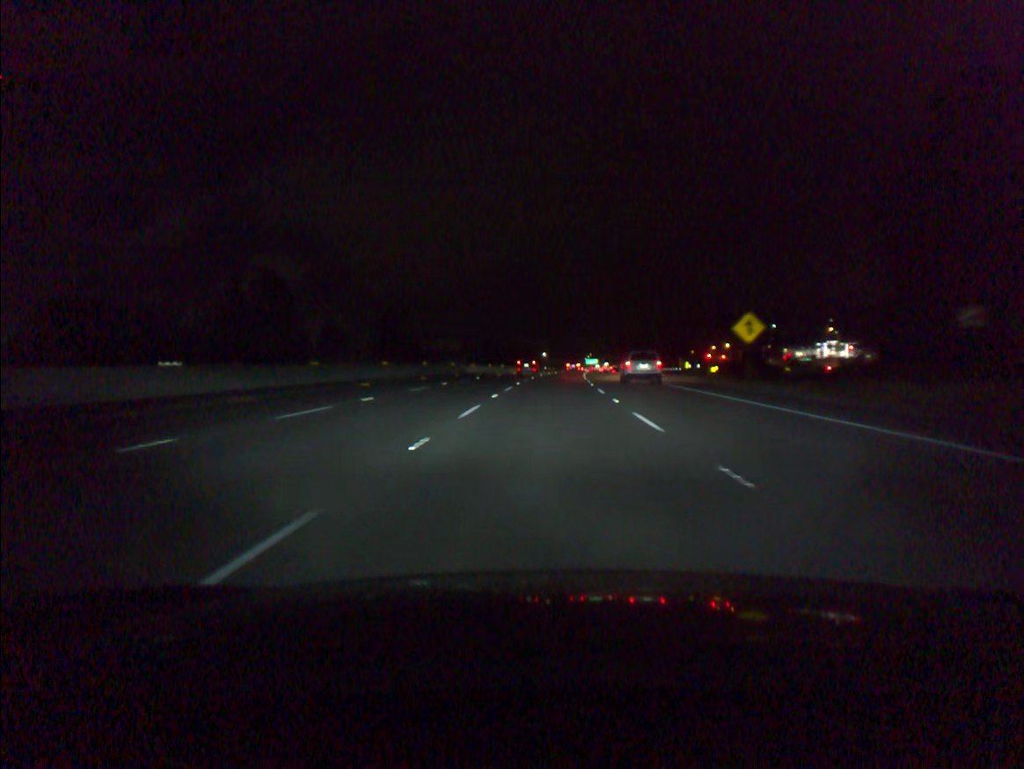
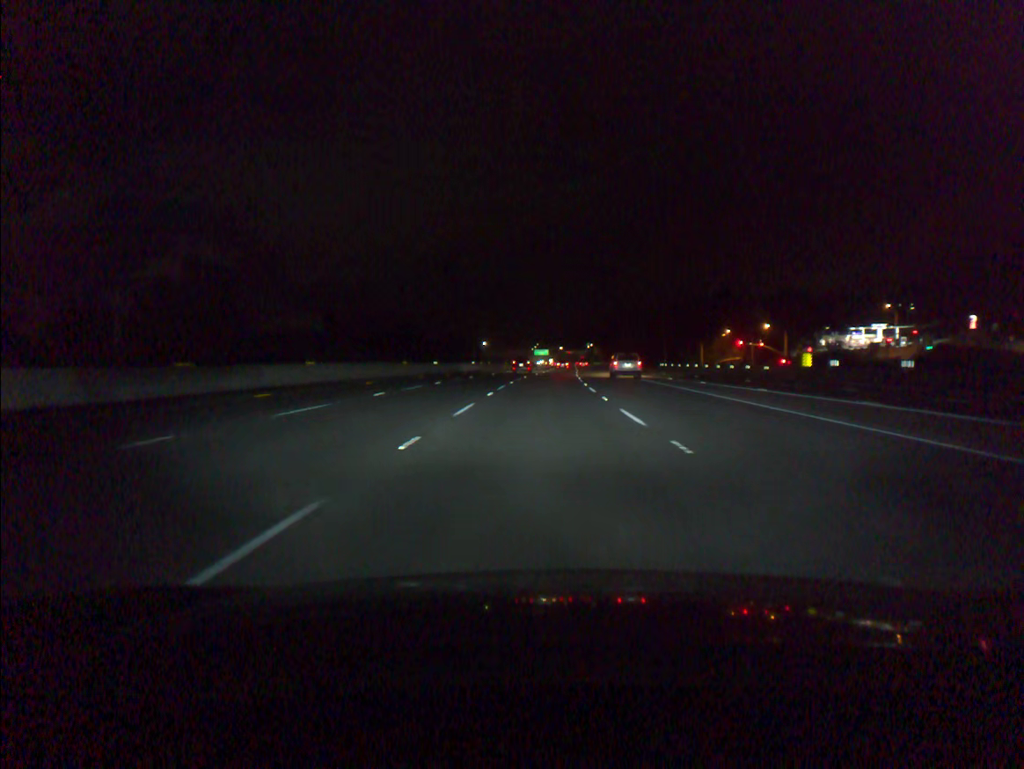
(+3.0, +84.8) m; +4°
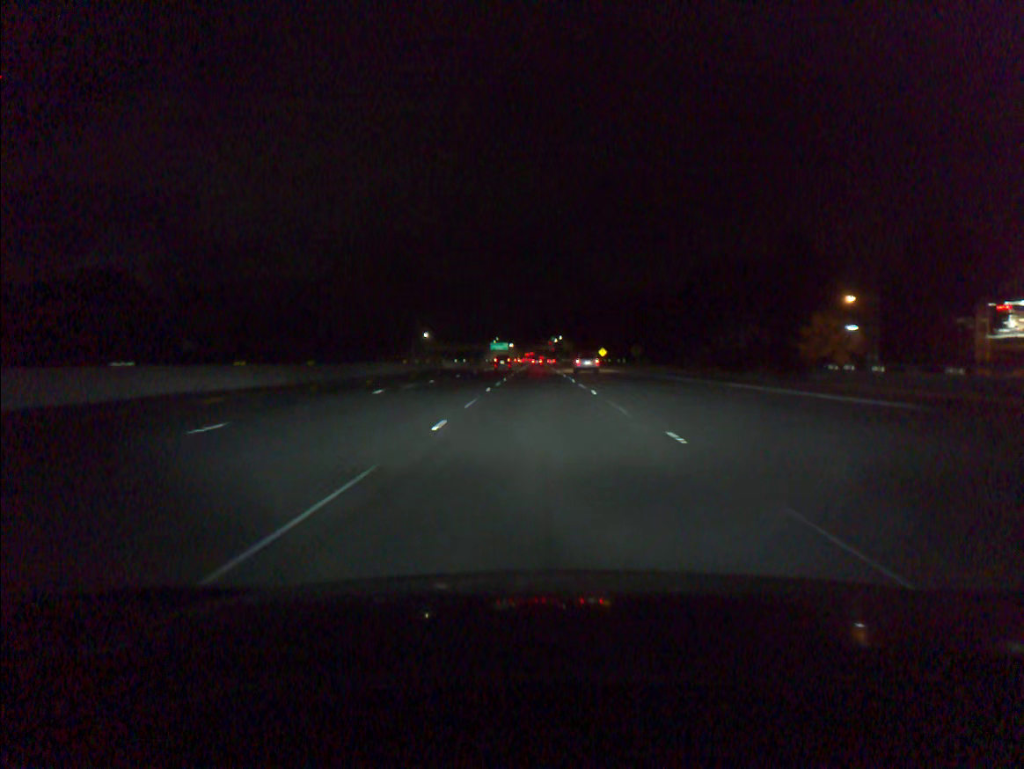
(+2.1, +84.9) m; +3°
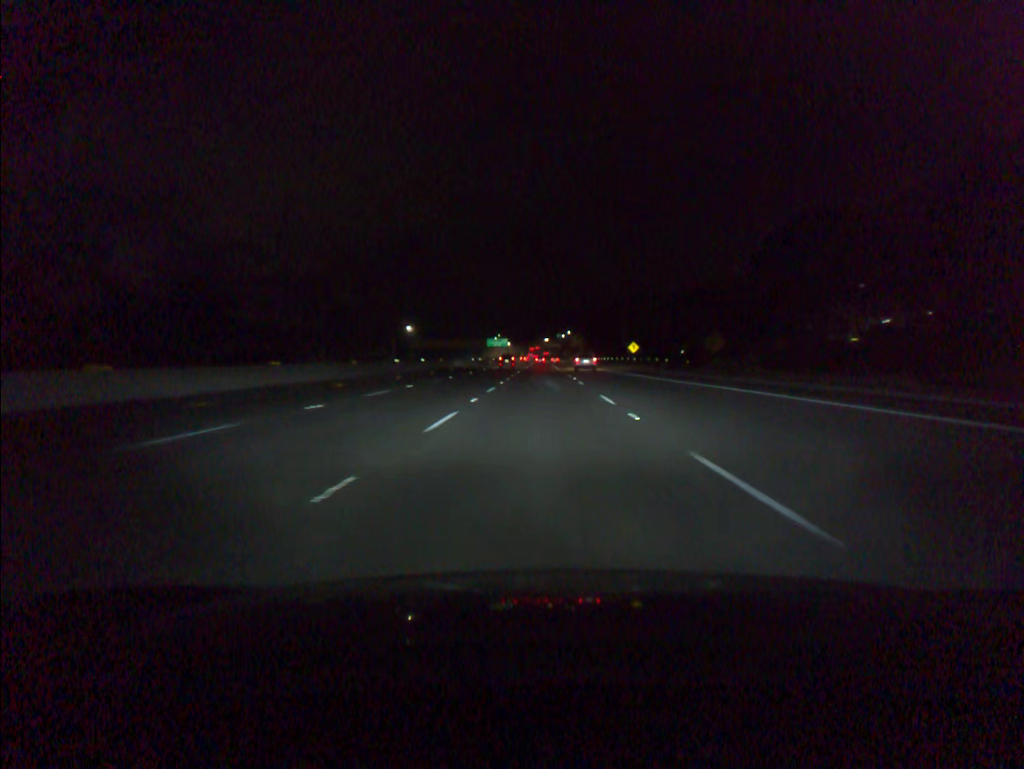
(-0.1, +50.8) m; 0°
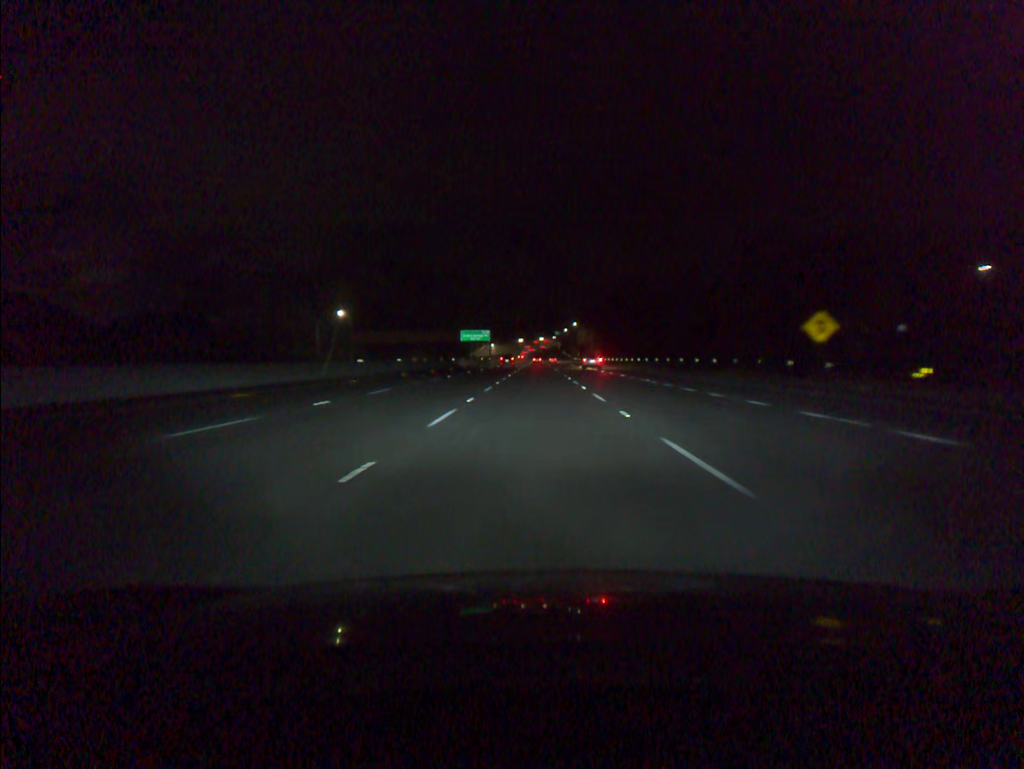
(+0.2, +84.4) m; 0°
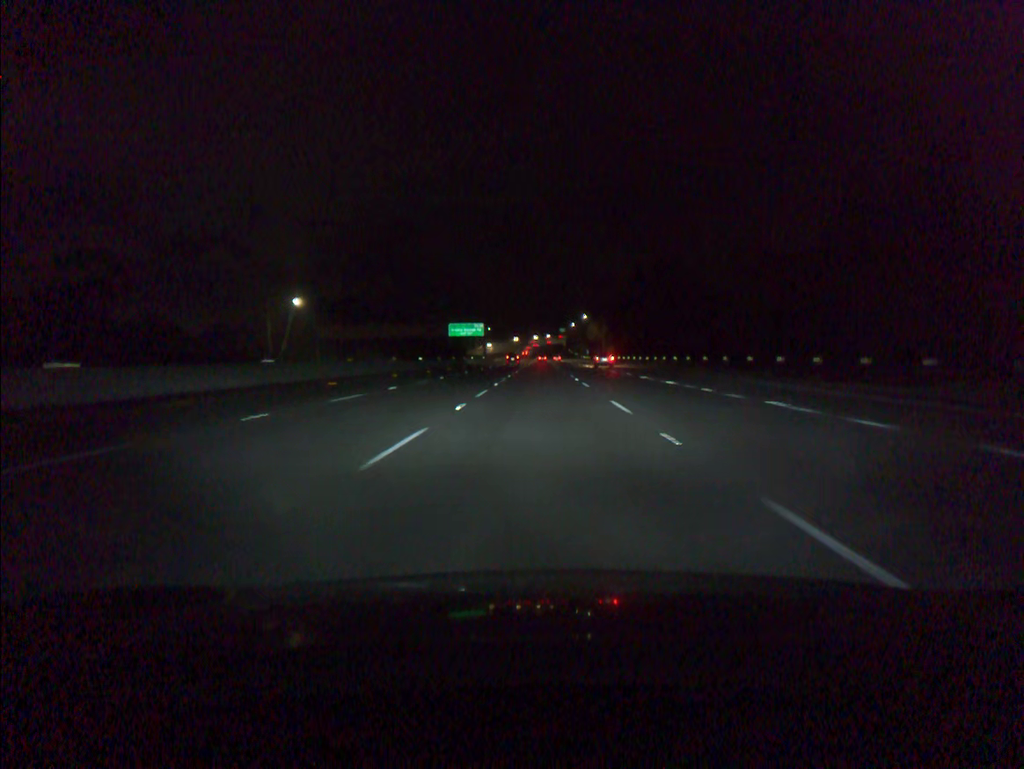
(0.0, +33.7) m; 0°
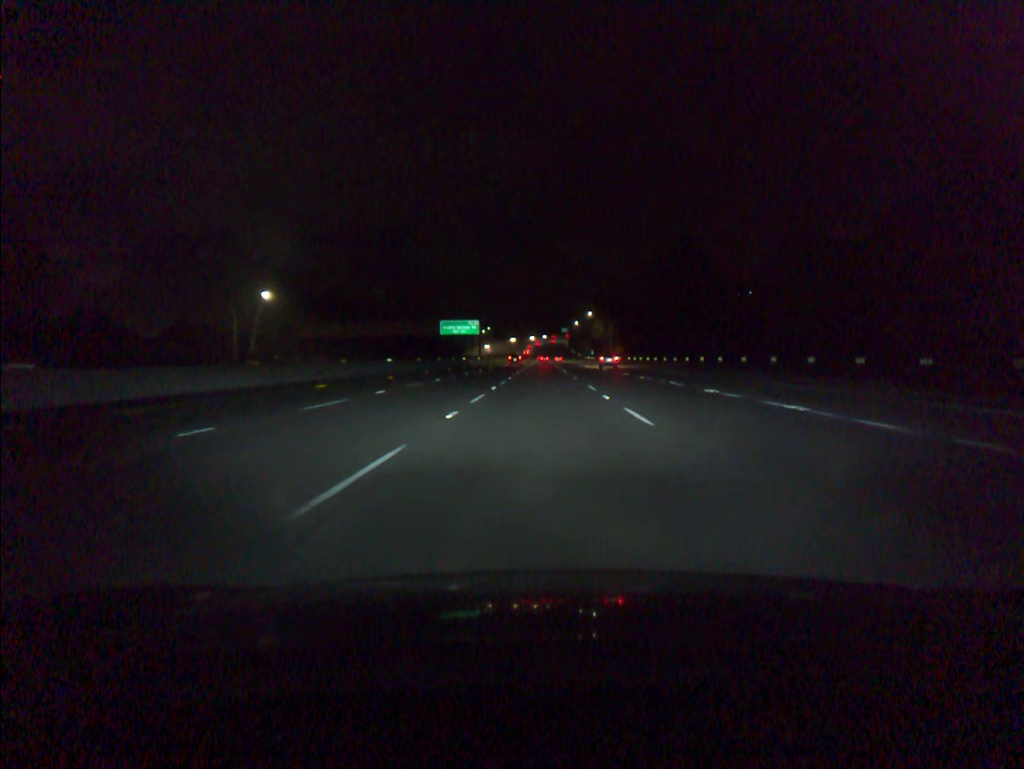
(0.0, +16.8) m; 0°
